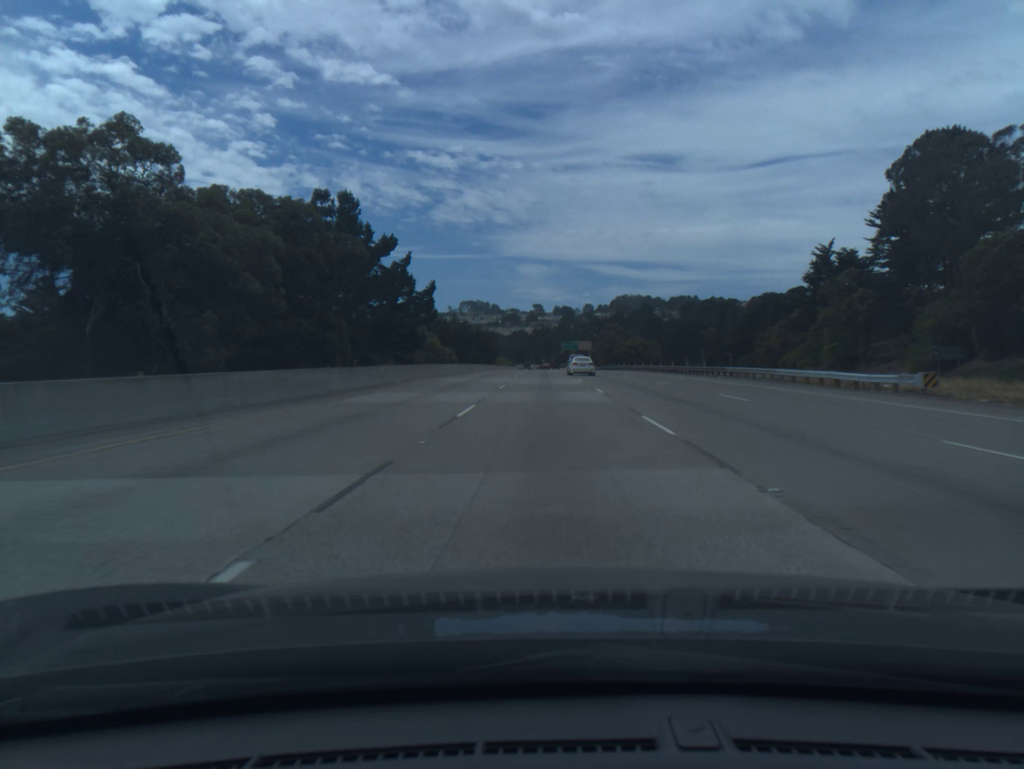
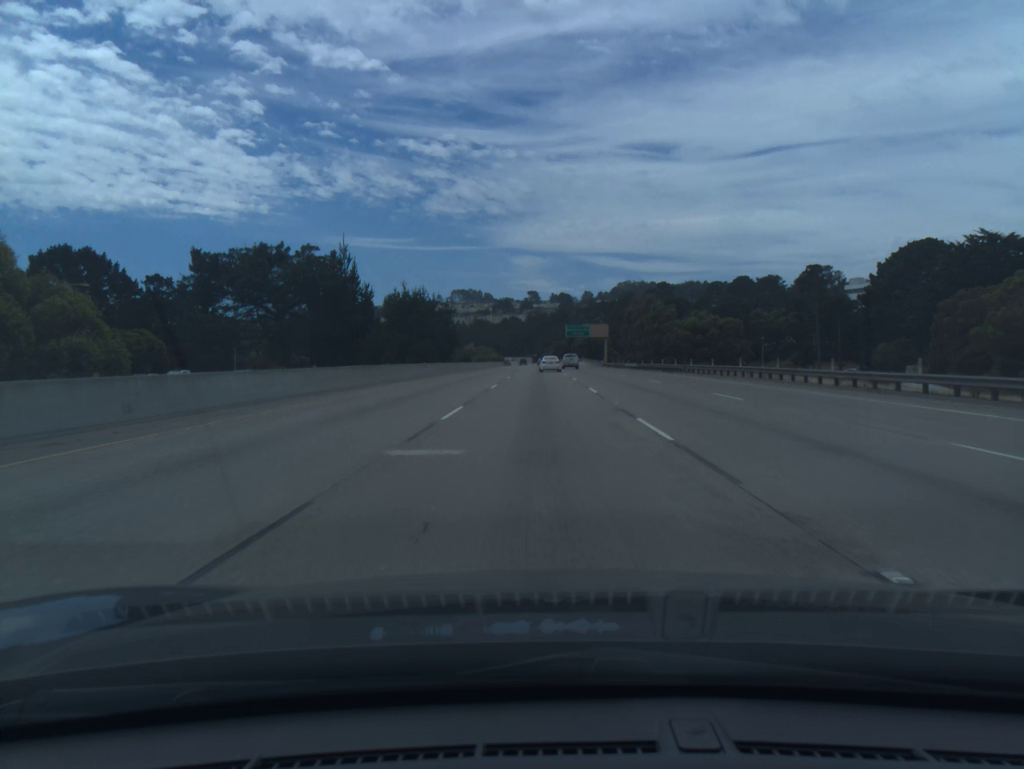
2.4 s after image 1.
(+0.5, +74.0) m; 0°
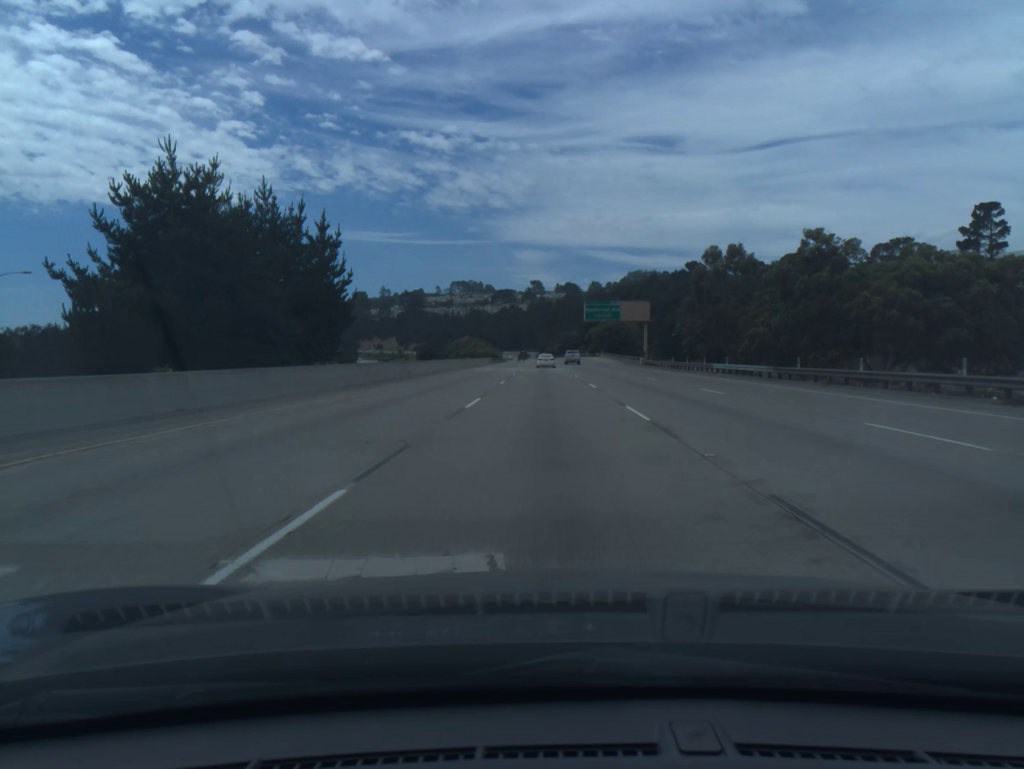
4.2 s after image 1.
(-0.2, +55.5) m; 0°
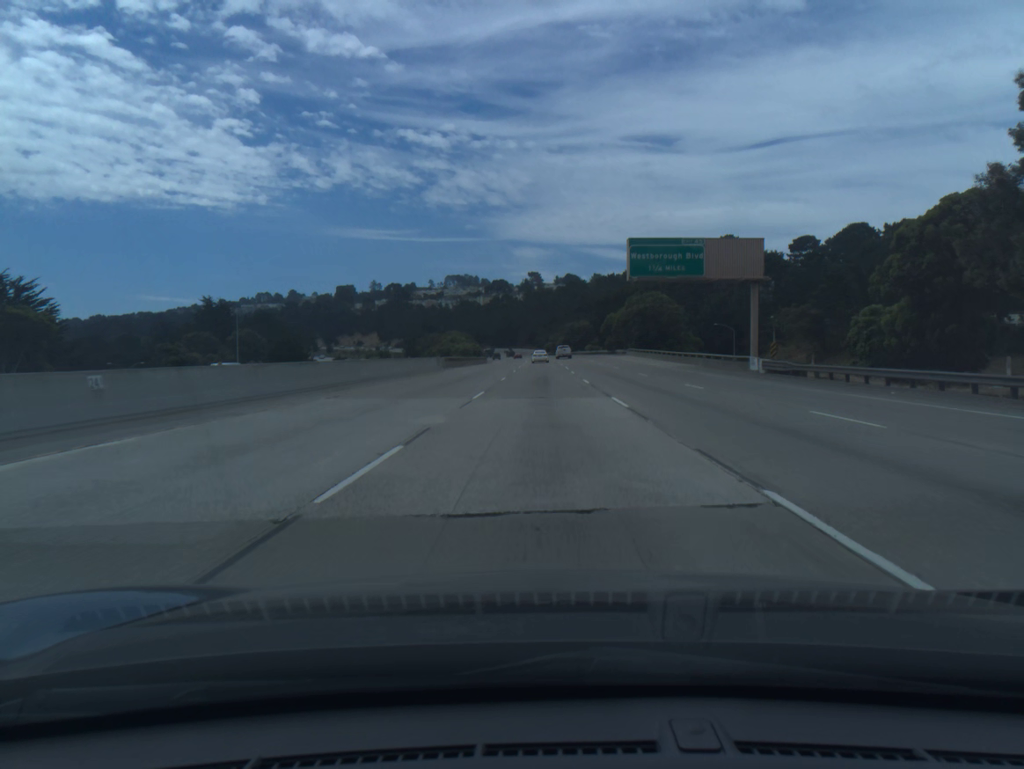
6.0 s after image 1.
(+0.1, +55.4) m; 0°
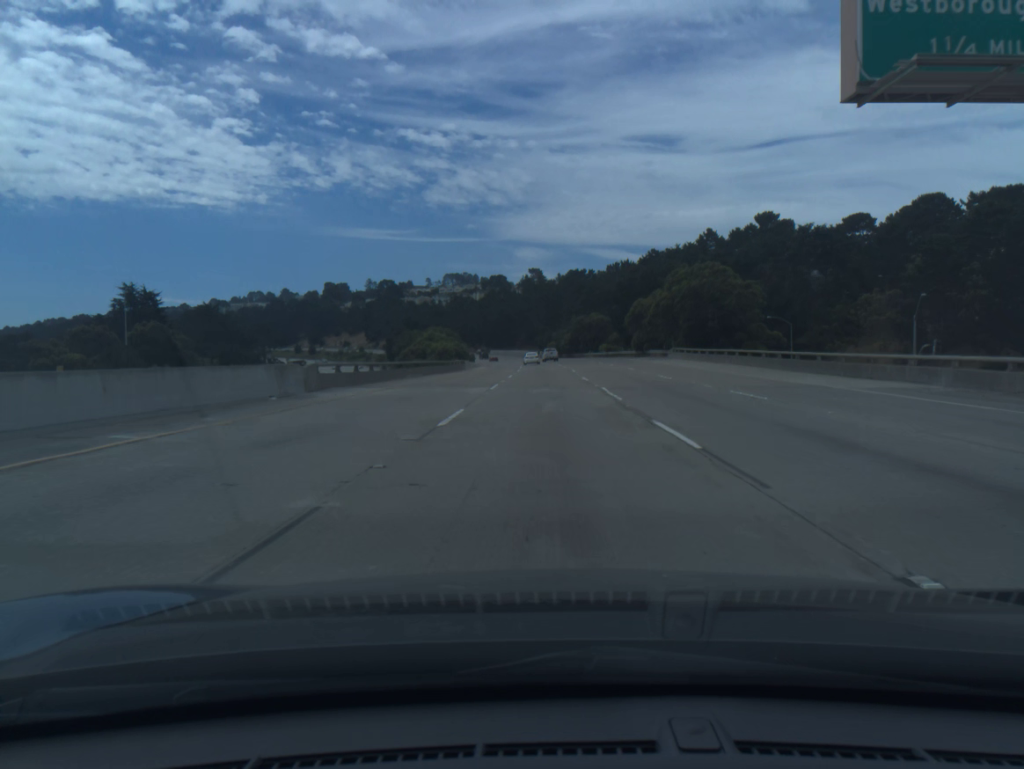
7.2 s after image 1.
(0.0, +36.8) m; 0°
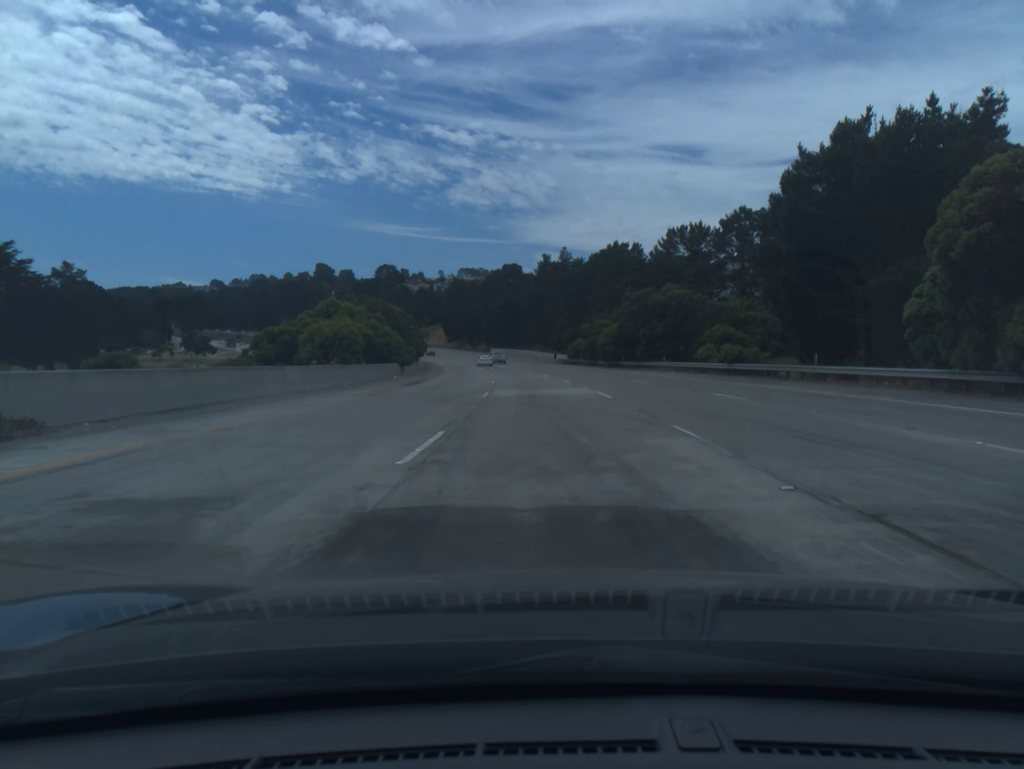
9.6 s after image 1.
(-0.4, +73.4) m; -1°
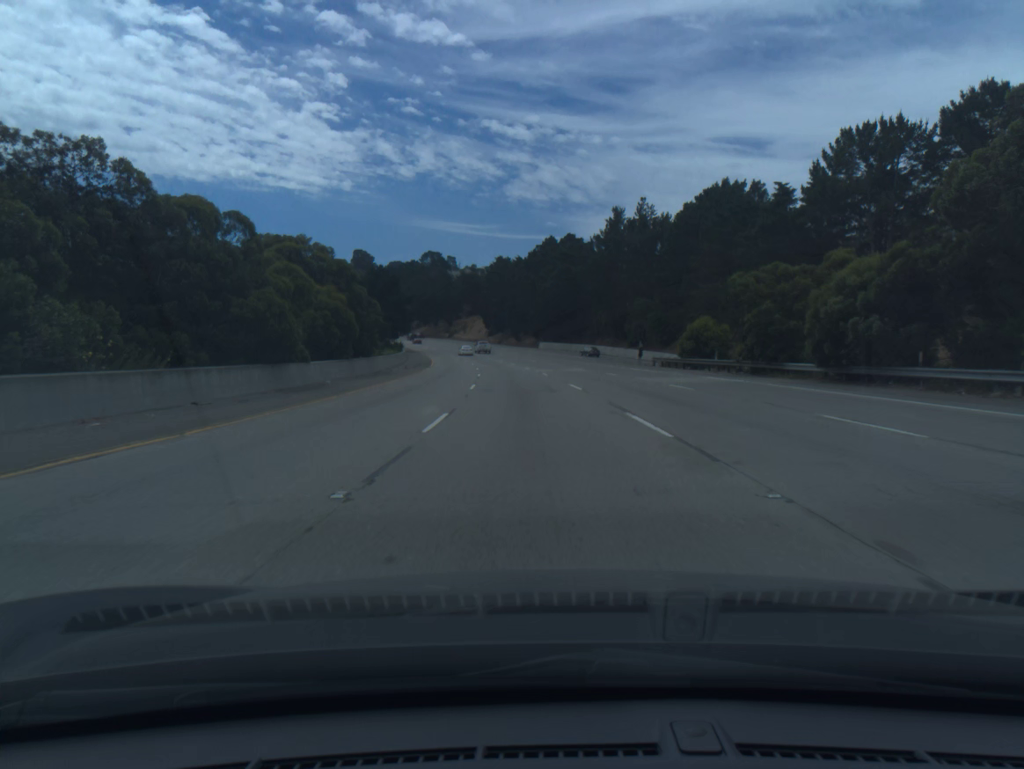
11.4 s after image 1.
(-1.6, +54.8) m; -4°
